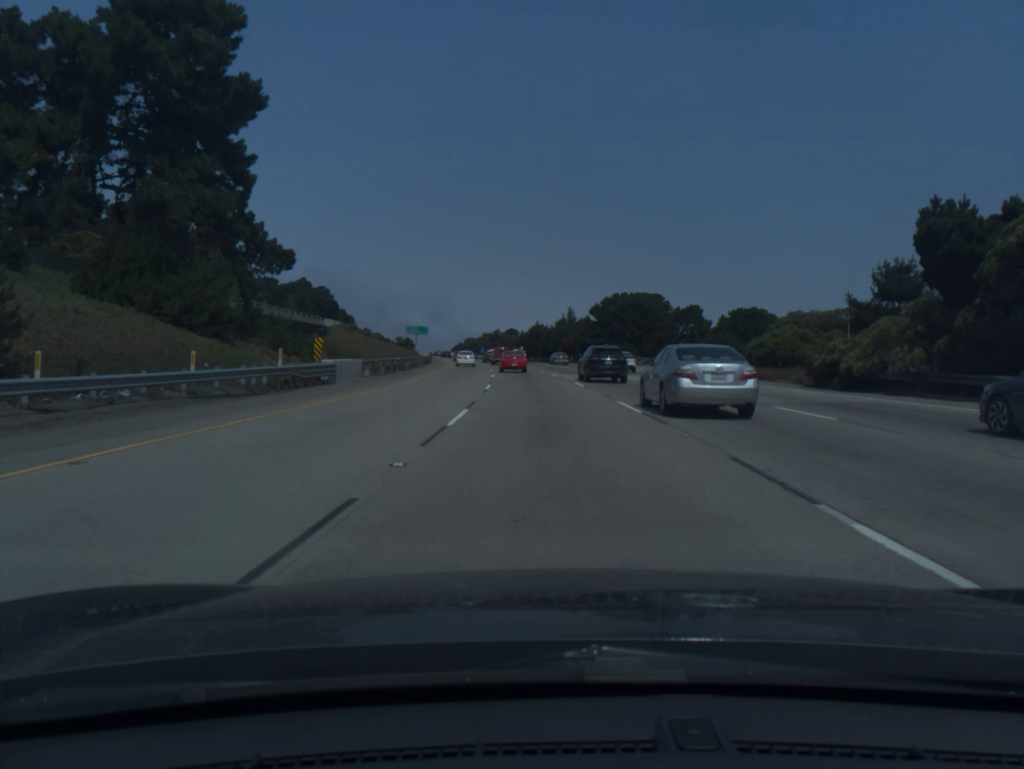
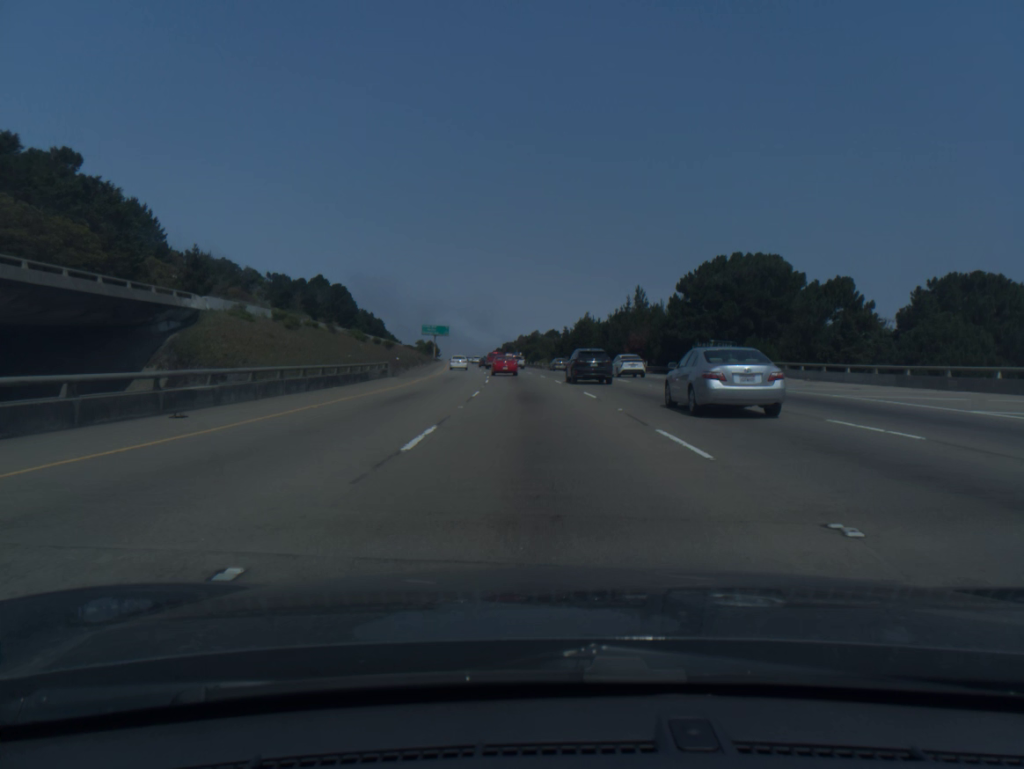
(-1.1, +47.1) m; -3°
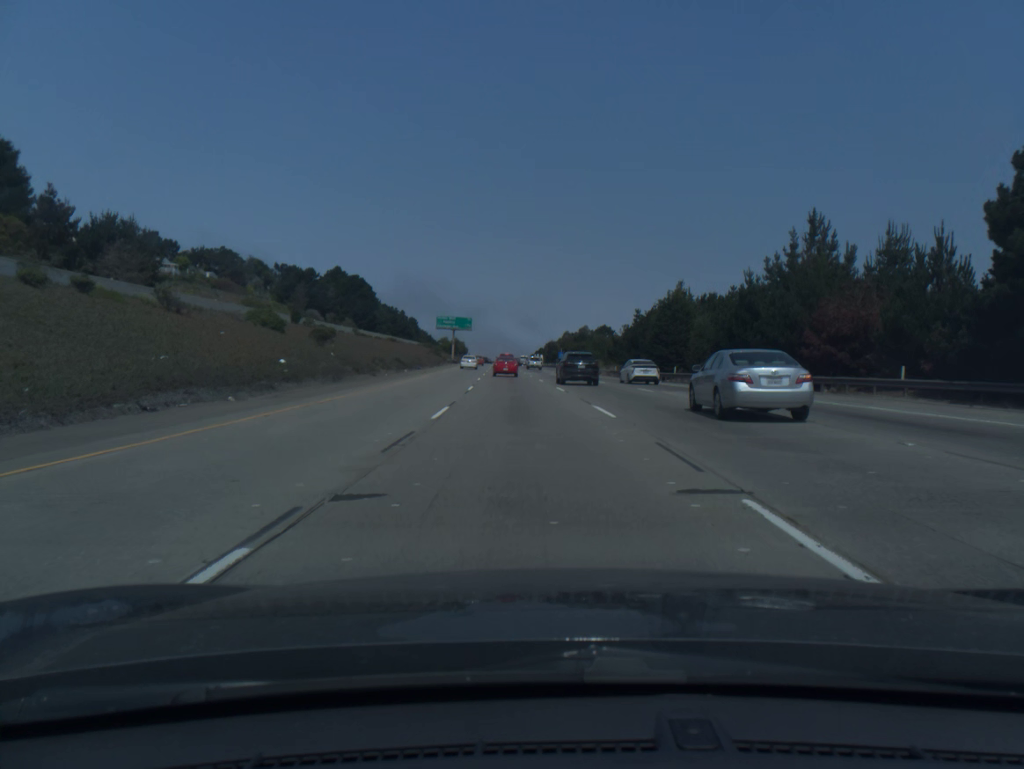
(-1.2, +47.2) m; -3°
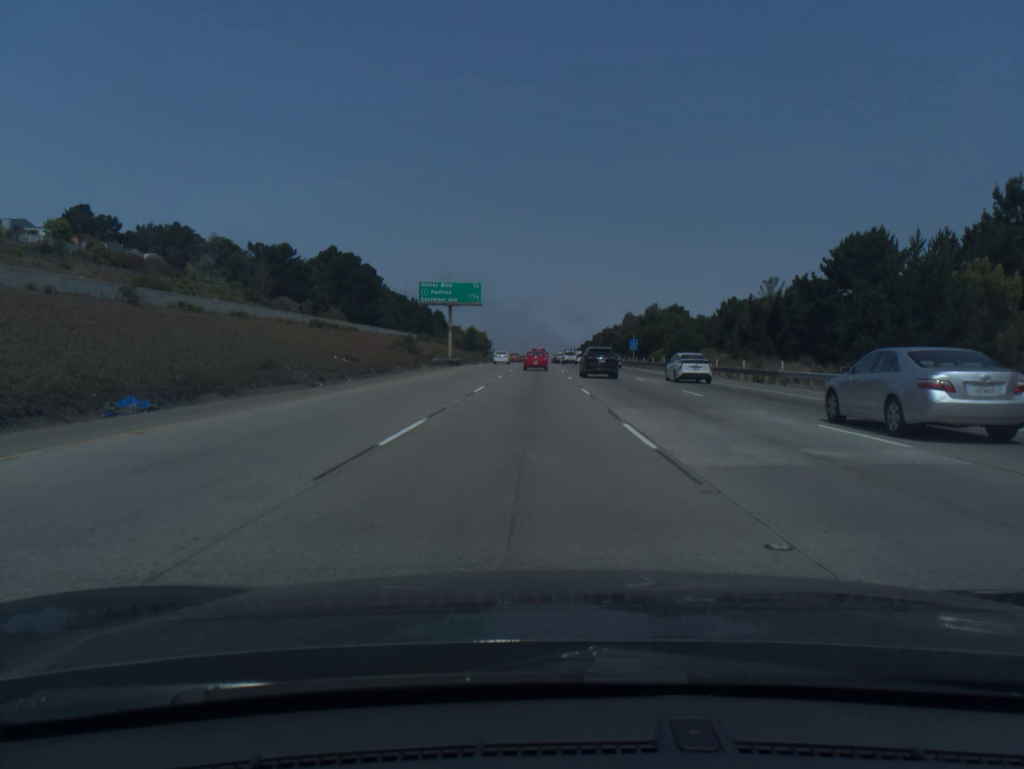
(-2.3, +63.7) m; -3°
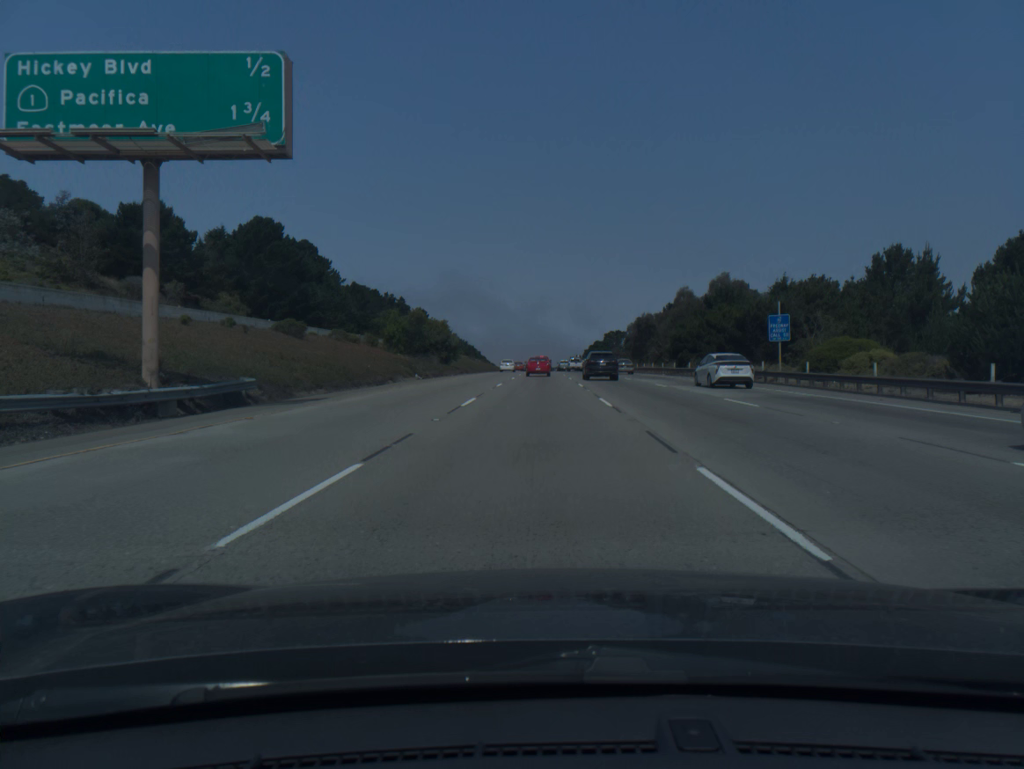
(0.0, +64.2) m; 0°
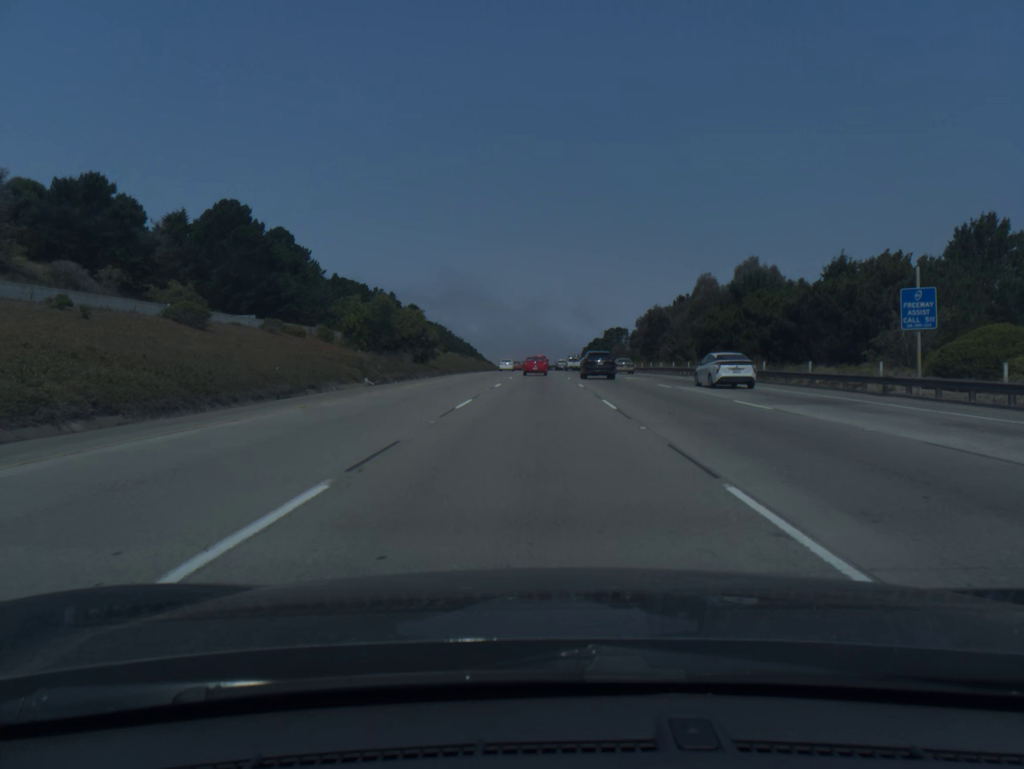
(0.0, +16.0) m; 0°
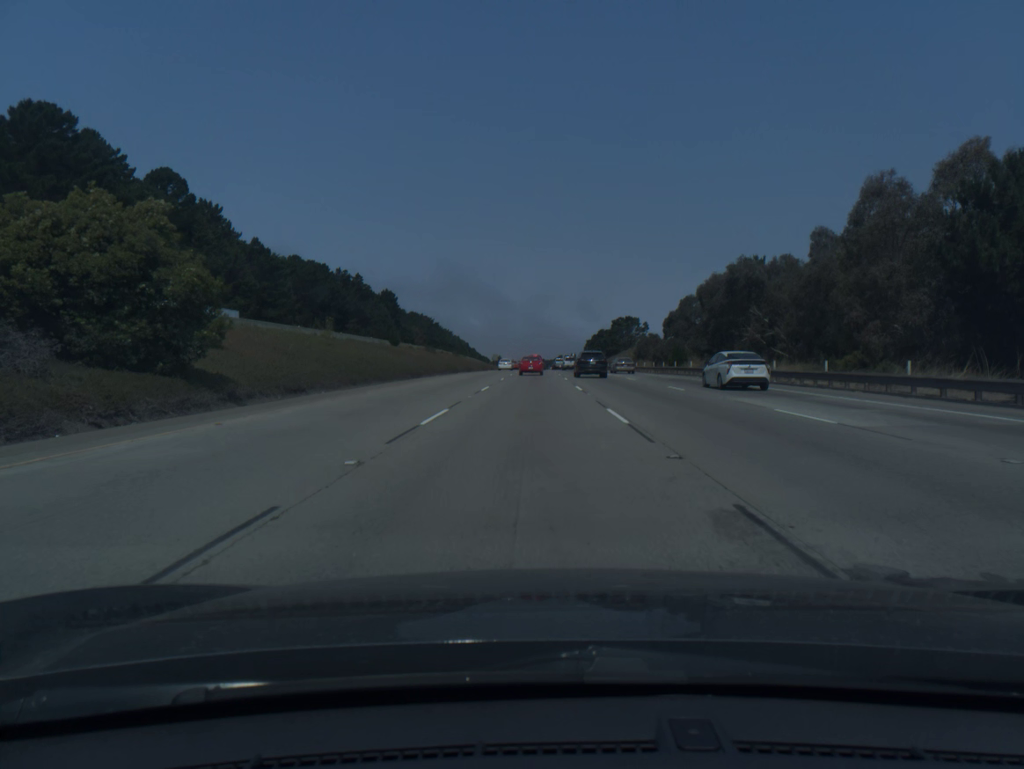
(+0.2, +48.1) m; 0°
